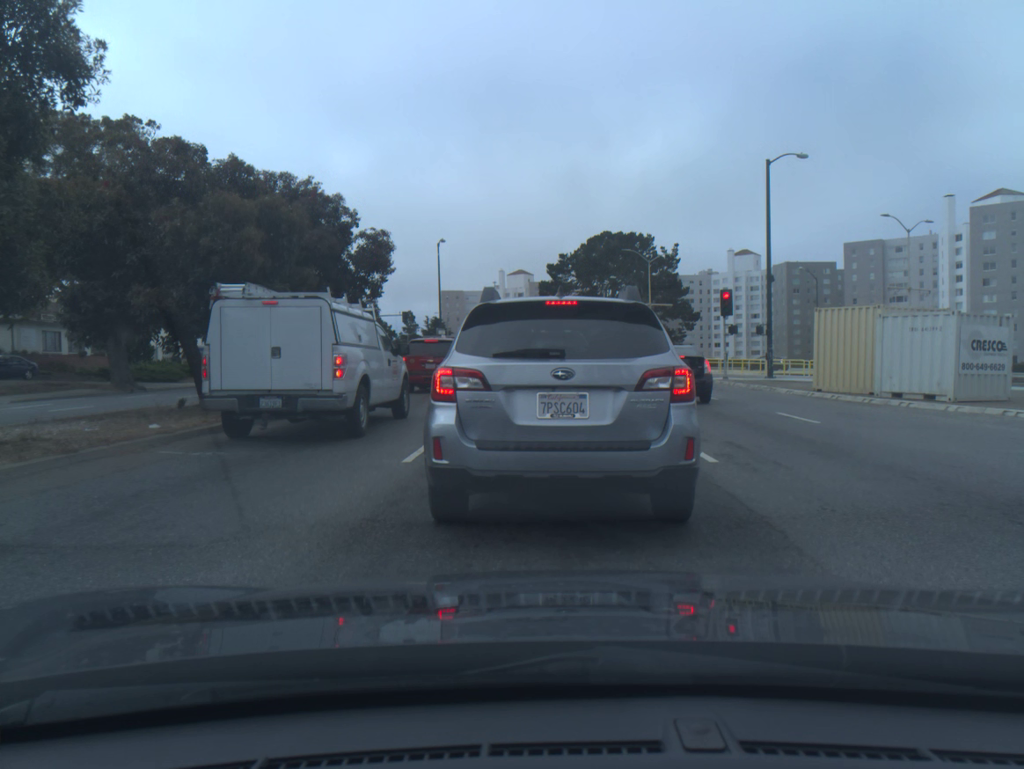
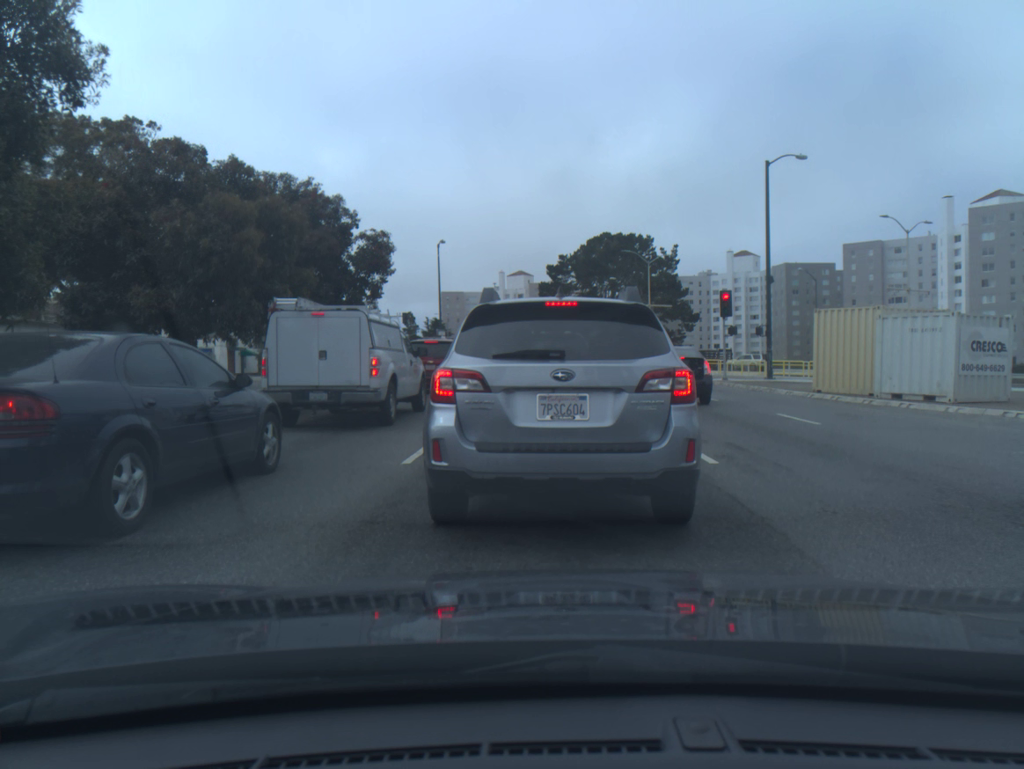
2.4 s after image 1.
(0.0, 0.0) m; 0°
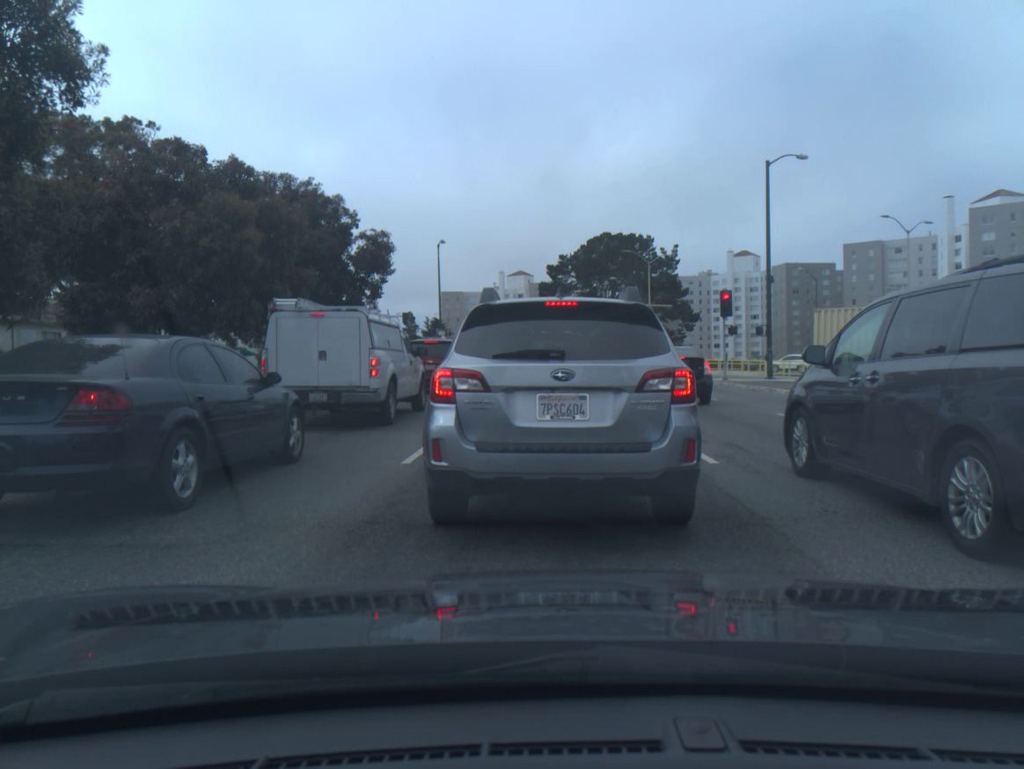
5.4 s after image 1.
(0.0, 0.0) m; 0°
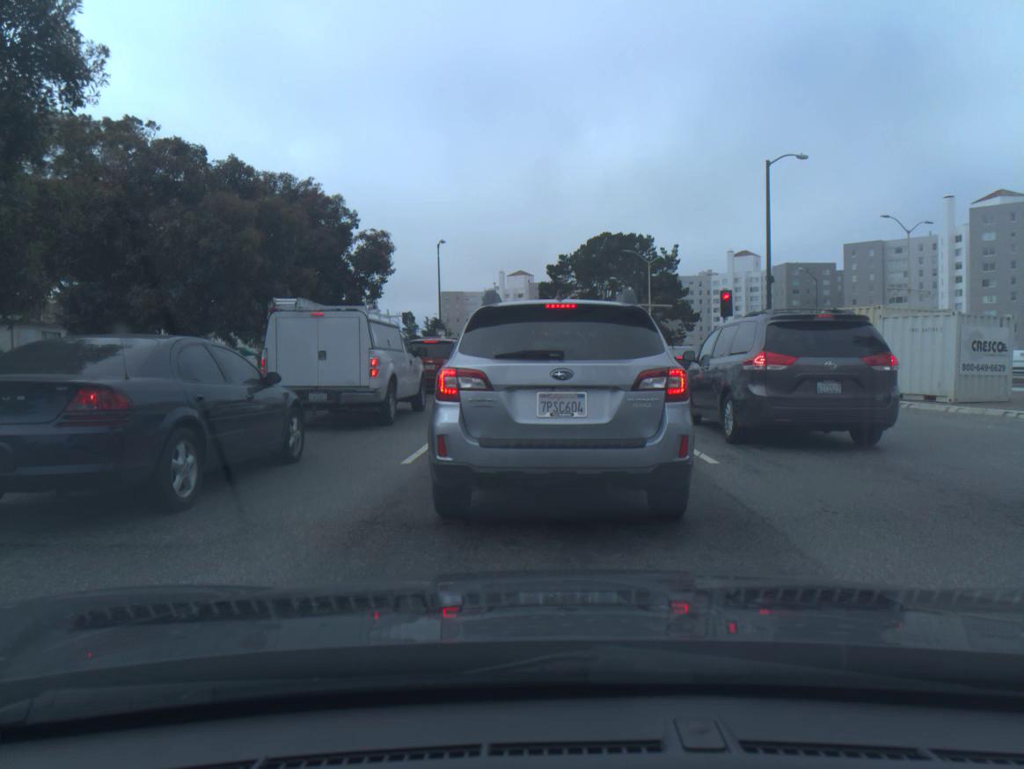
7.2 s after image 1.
(0.0, 0.0) m; 0°
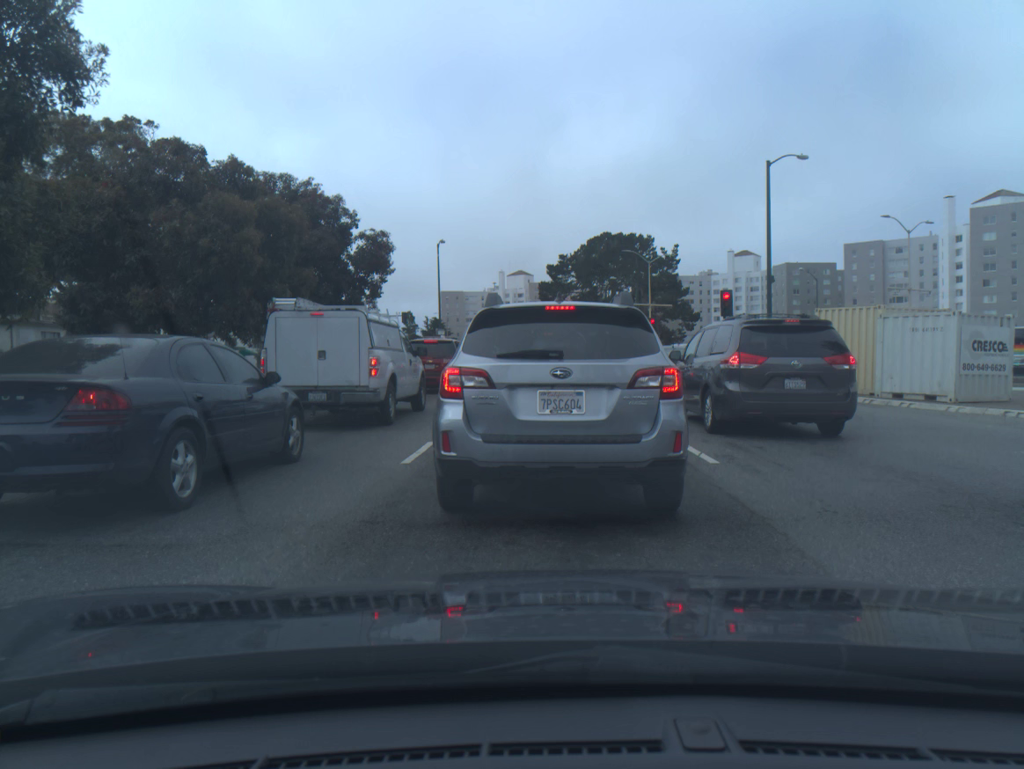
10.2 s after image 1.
(0.0, 0.0) m; 0°
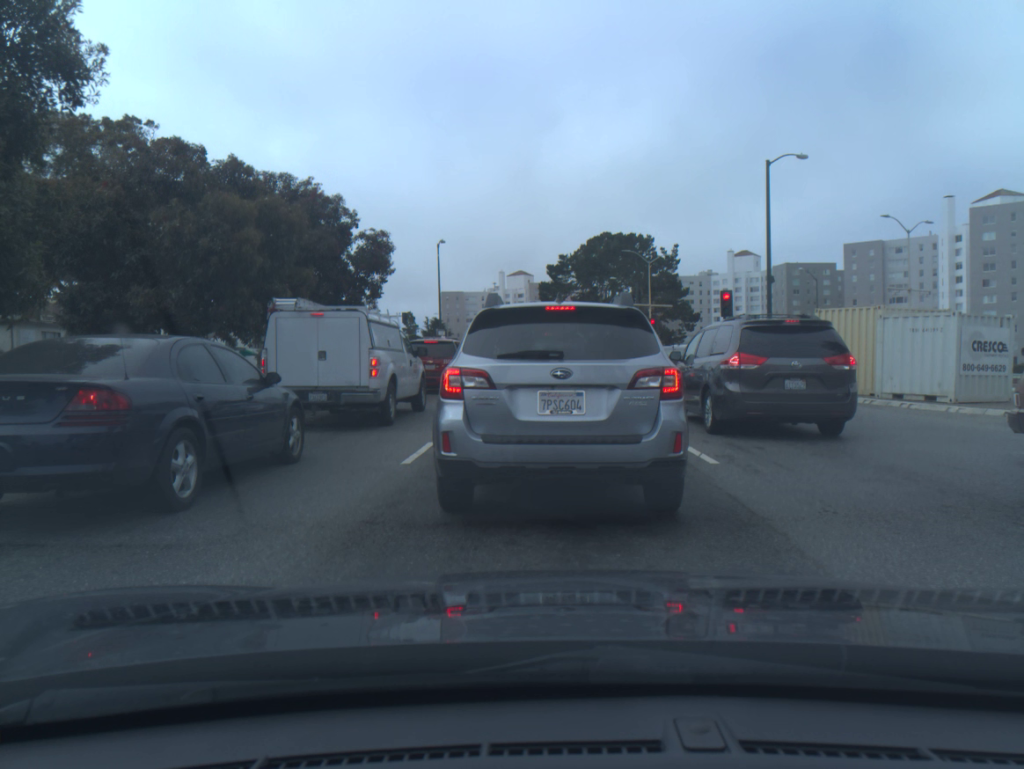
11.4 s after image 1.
(0.0, 0.0) m; 0°
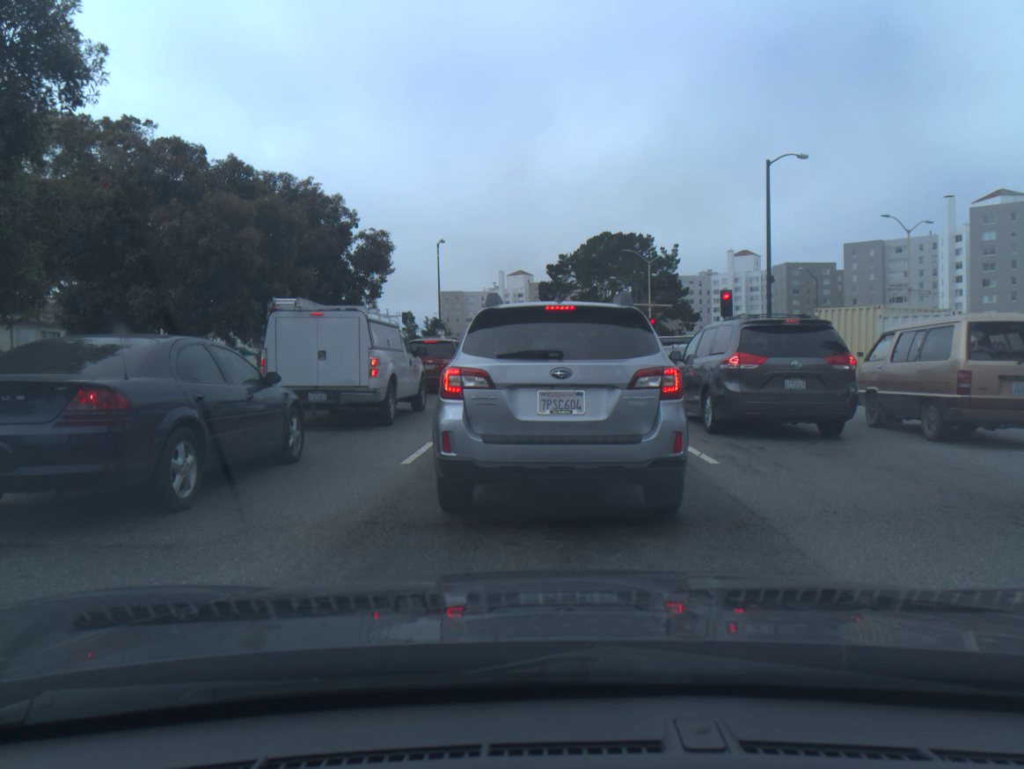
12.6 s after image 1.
(0.0, 0.0) m; 0°
